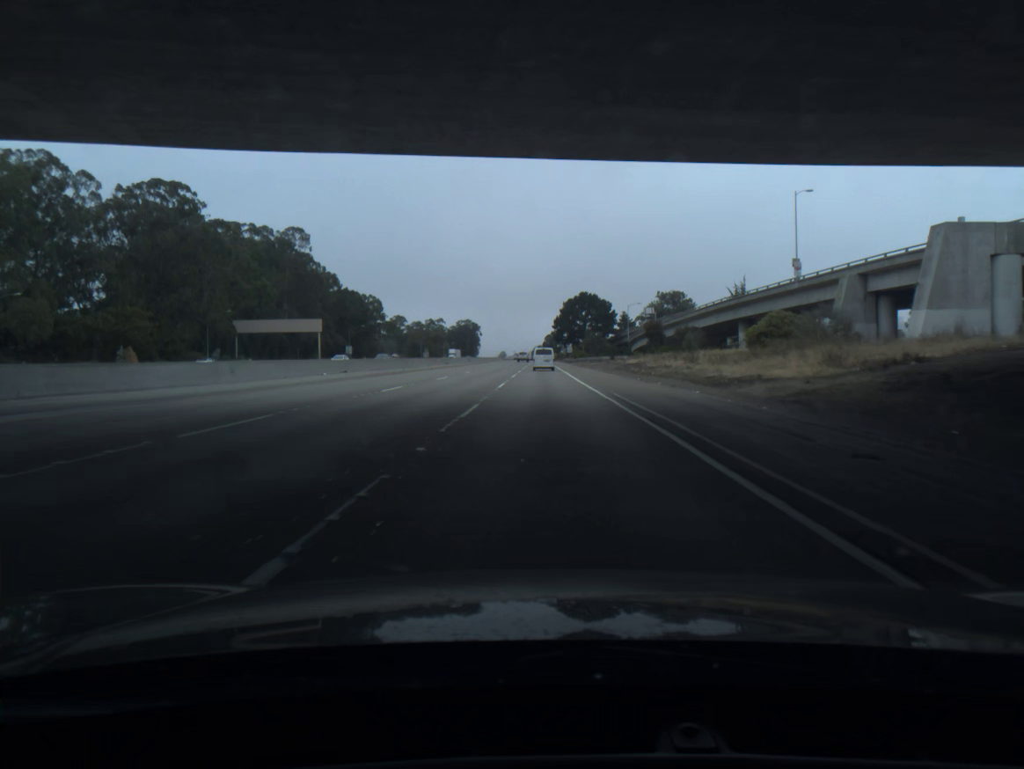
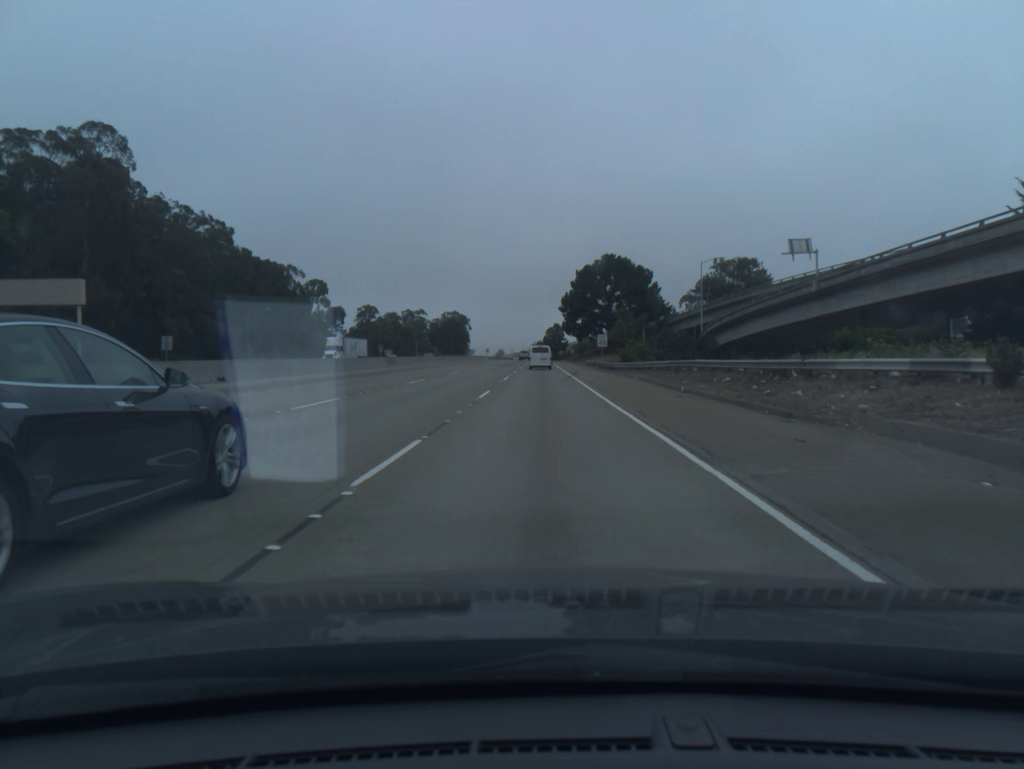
(+0.3, +80.7) m; 0°
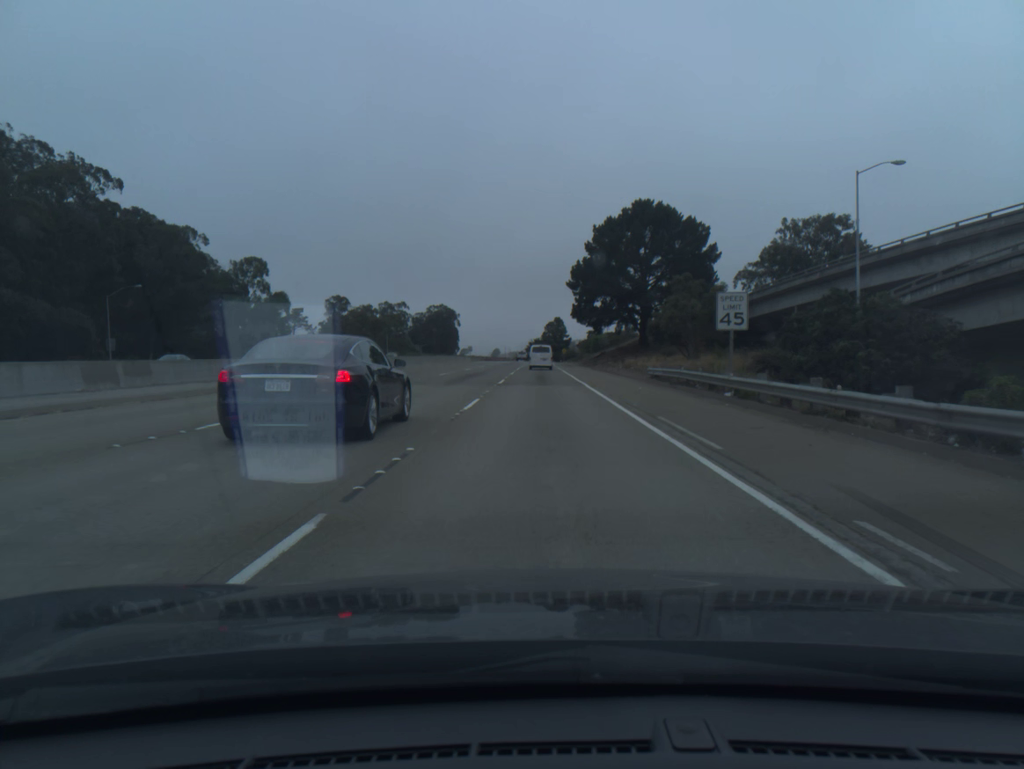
(0.0, +48.2) m; 0°
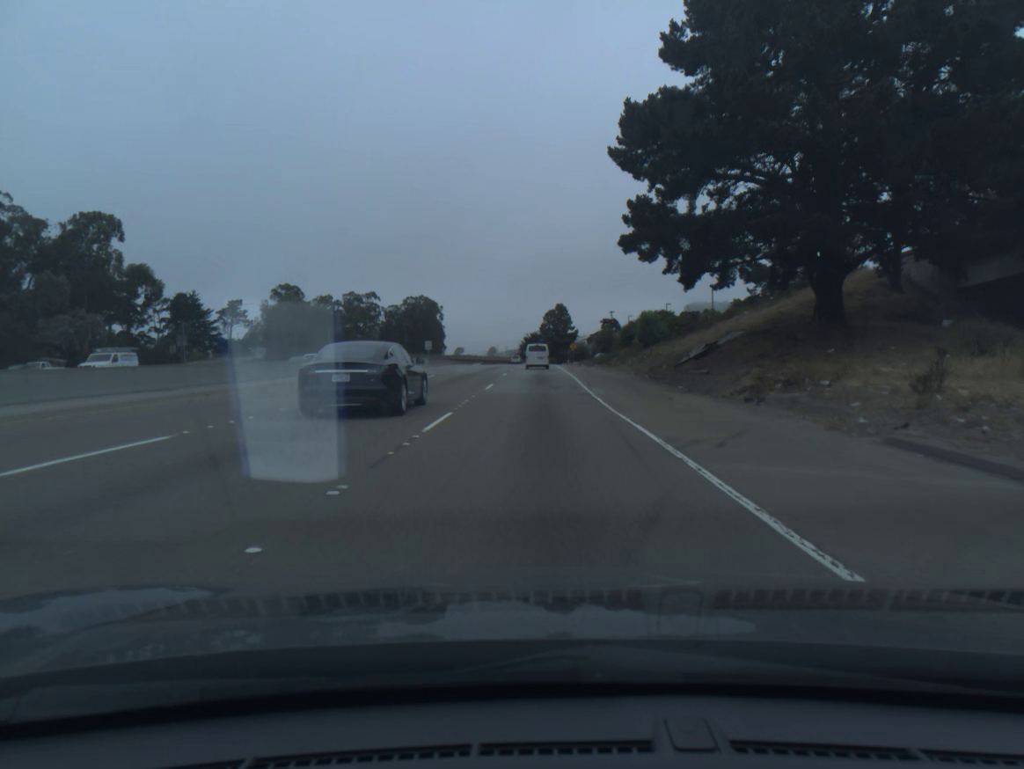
(+0.2, +63.7) m; 0°
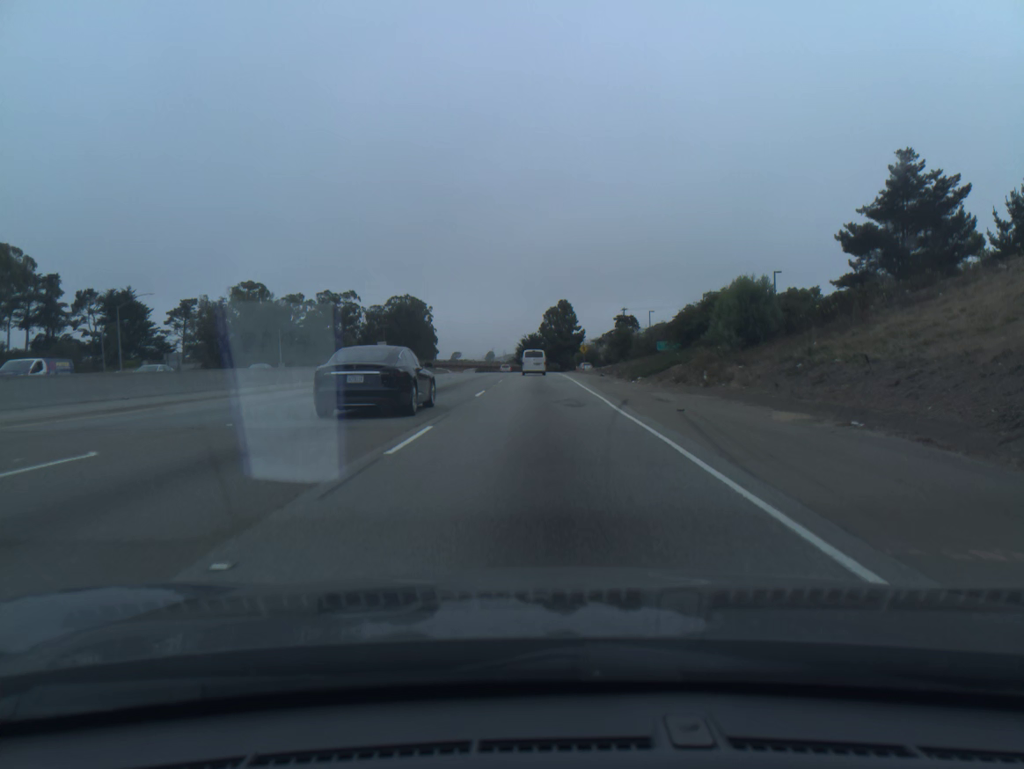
(0.0, +31.6) m; 0°
